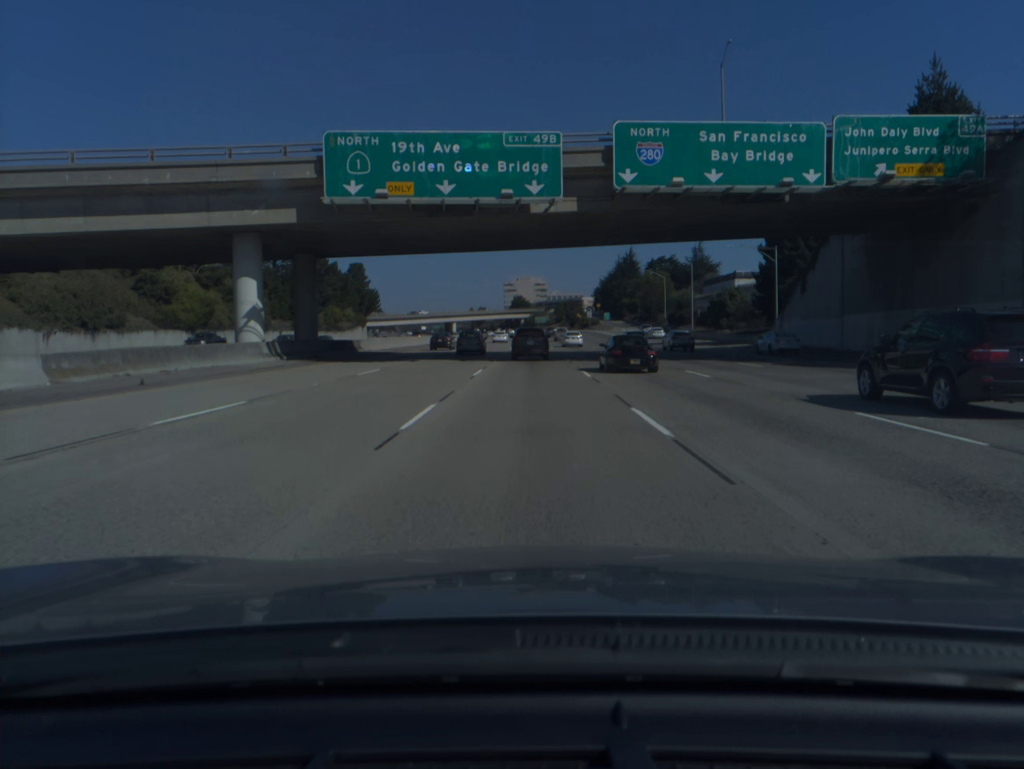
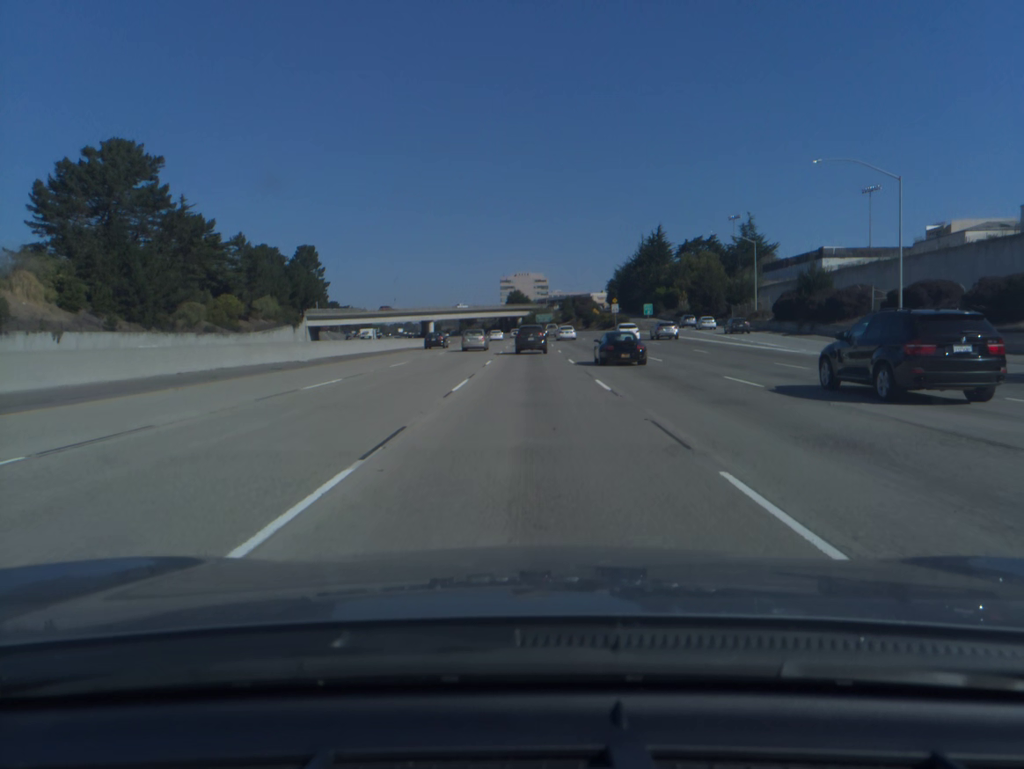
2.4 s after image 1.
(0.0, +63.4) m; 0°
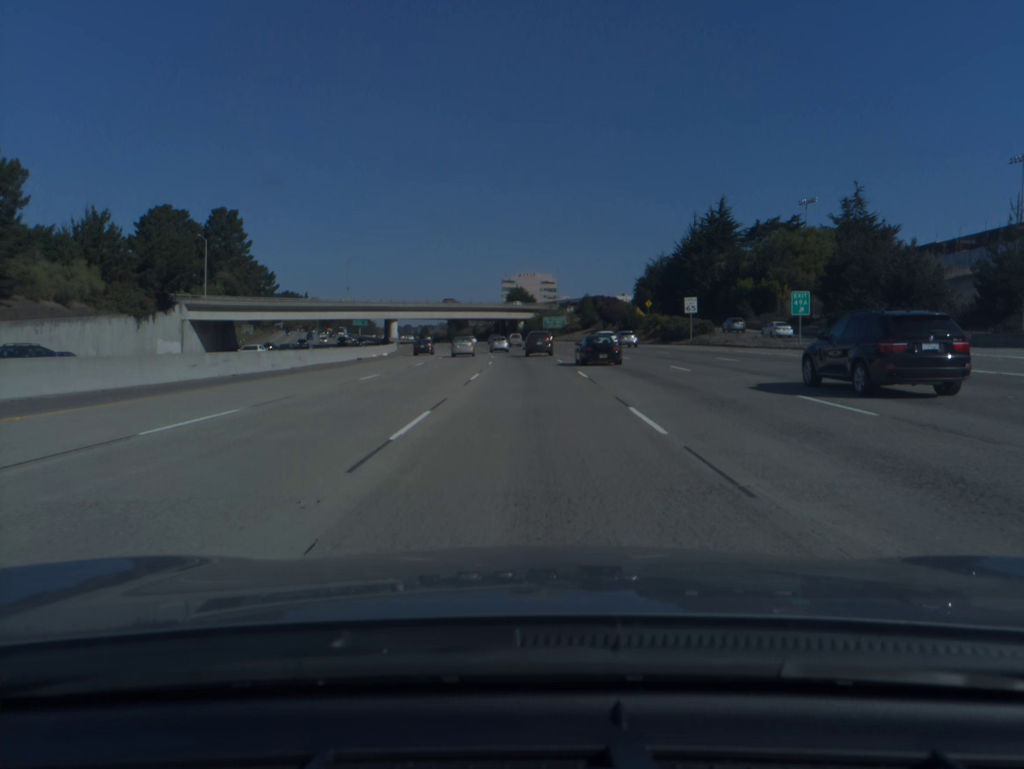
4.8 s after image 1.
(-0.1, +64.6) m; 0°
